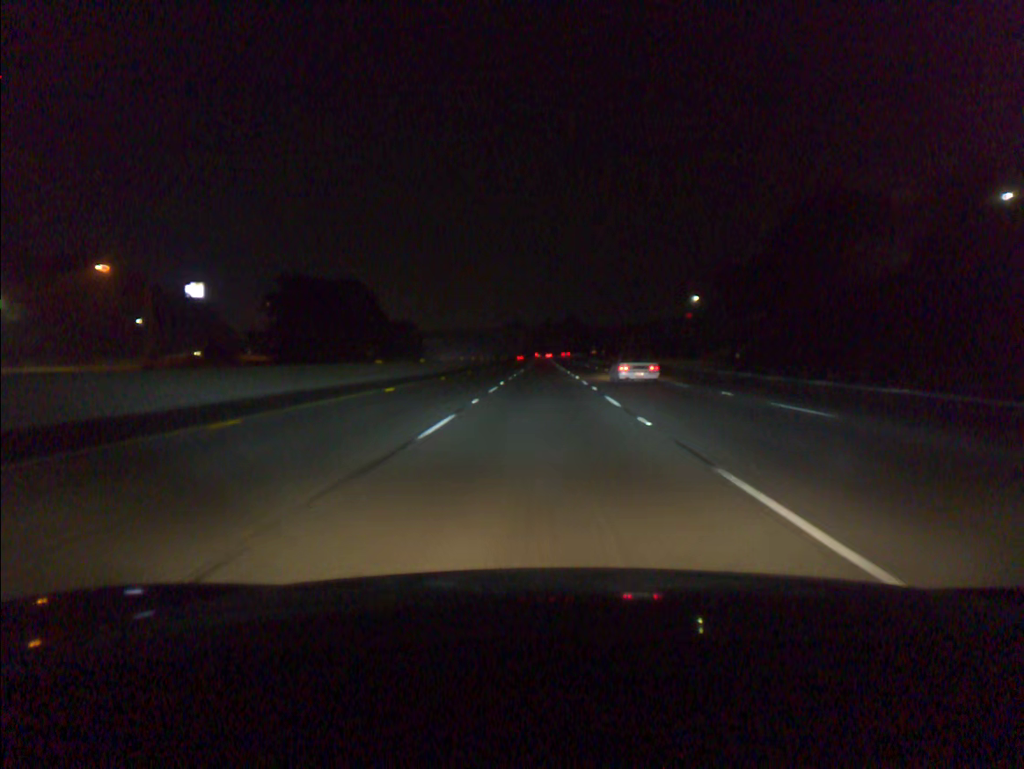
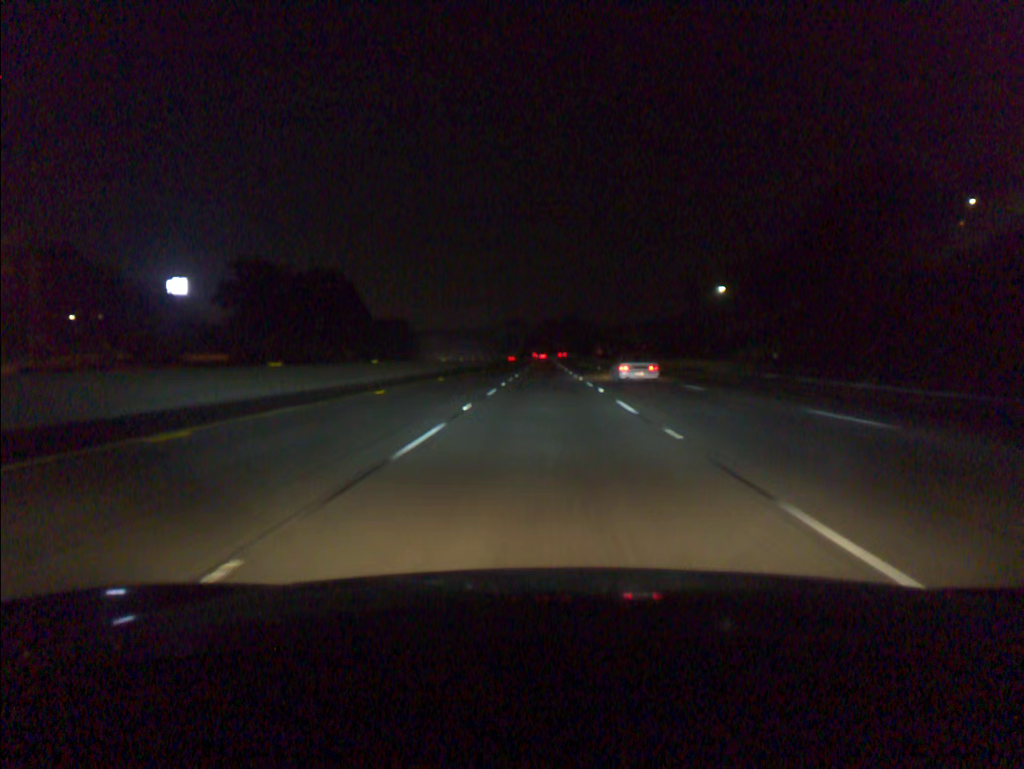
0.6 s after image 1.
(0.0, +16.8) m; 0°
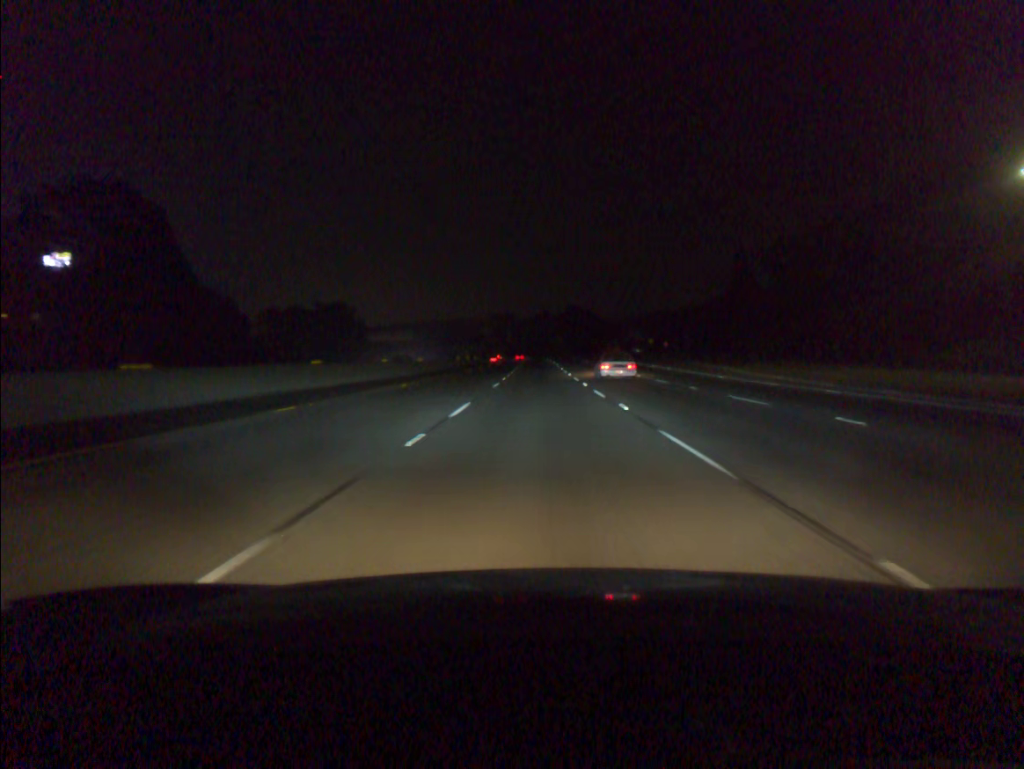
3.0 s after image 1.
(+0.3, +67.0) m; 0°
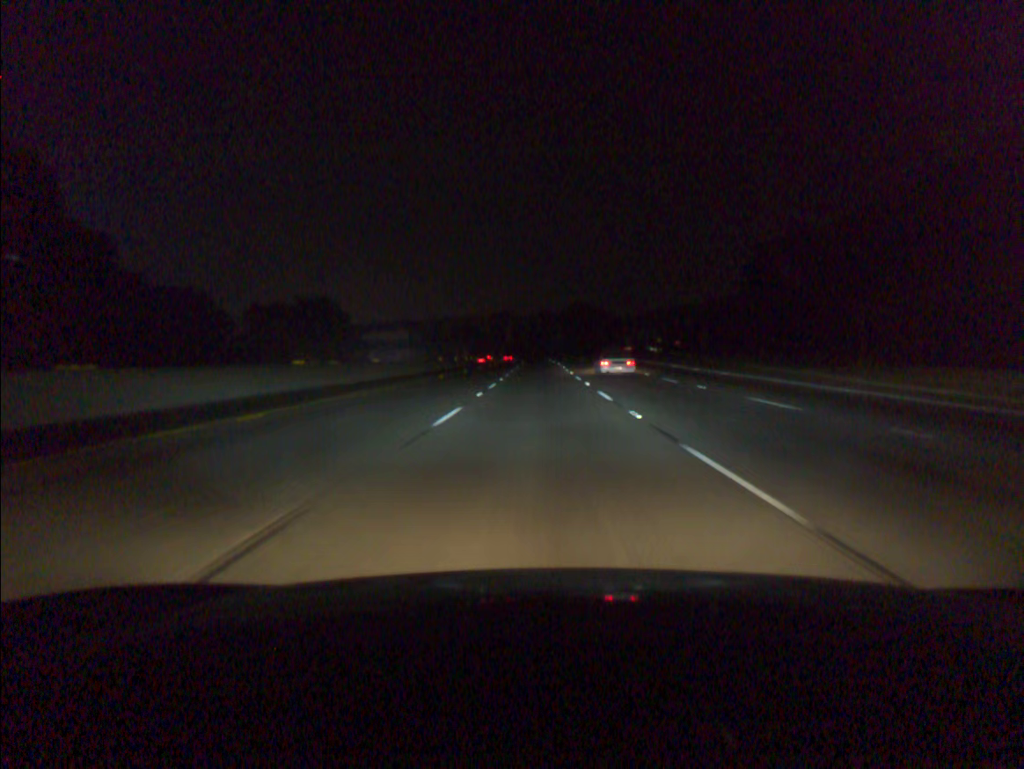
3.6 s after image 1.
(0.0, +16.8) m; 0°
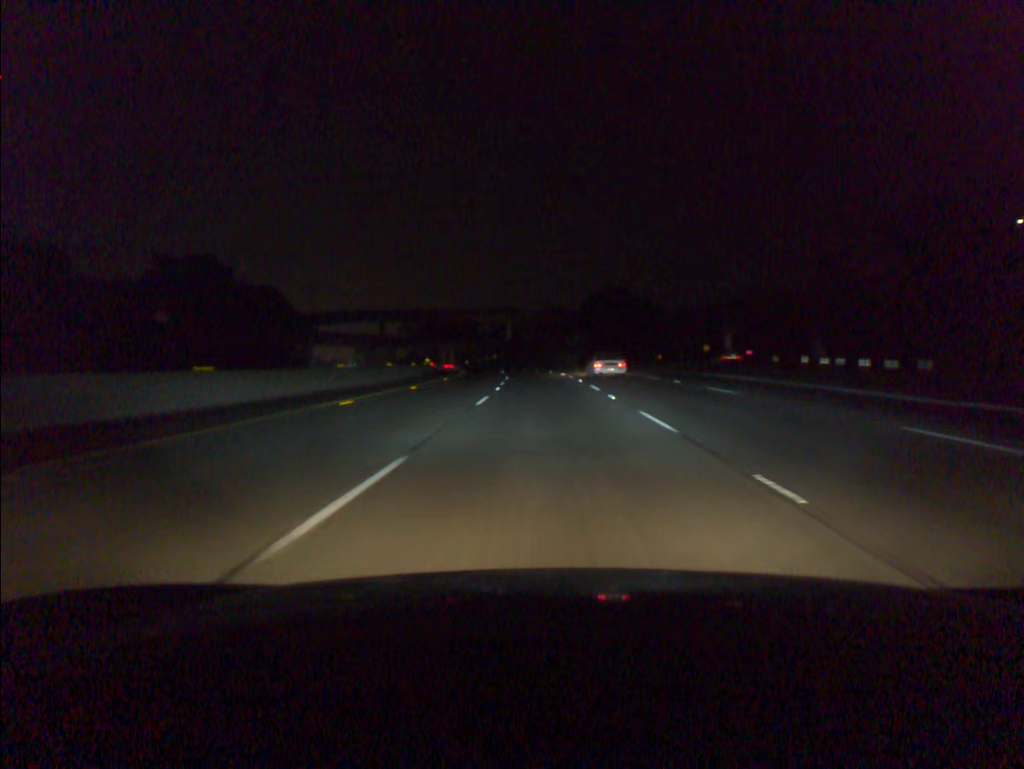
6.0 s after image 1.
(-0.4, +66.8) m; -1°
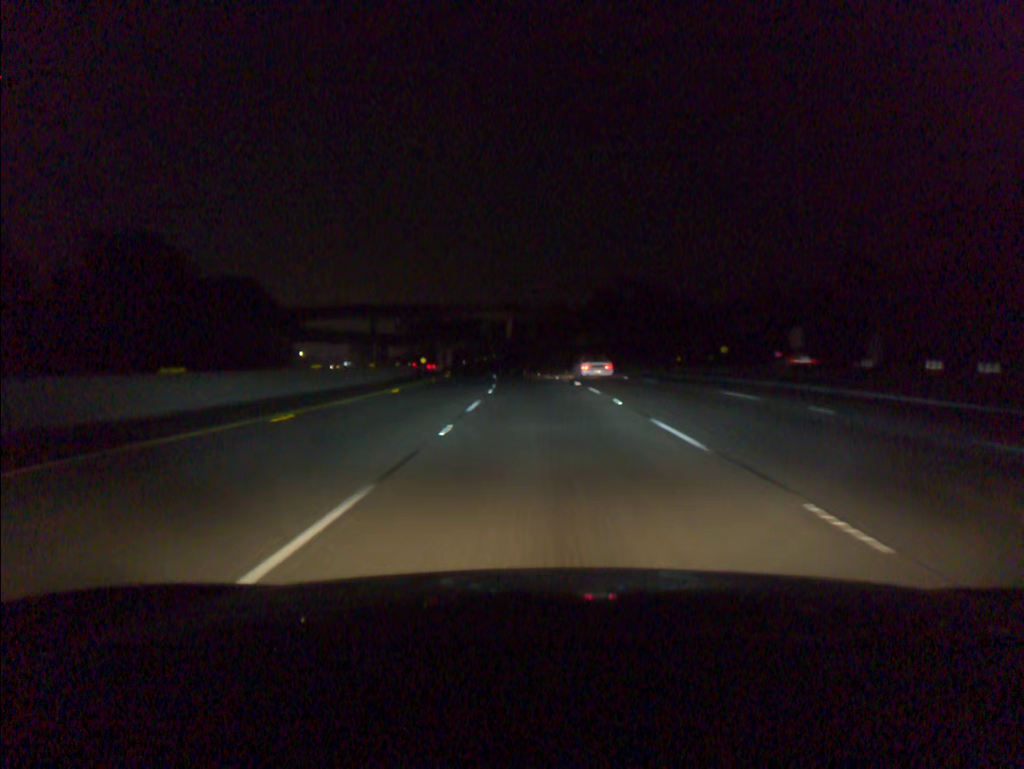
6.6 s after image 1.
(0.0, +16.7) m; 0°
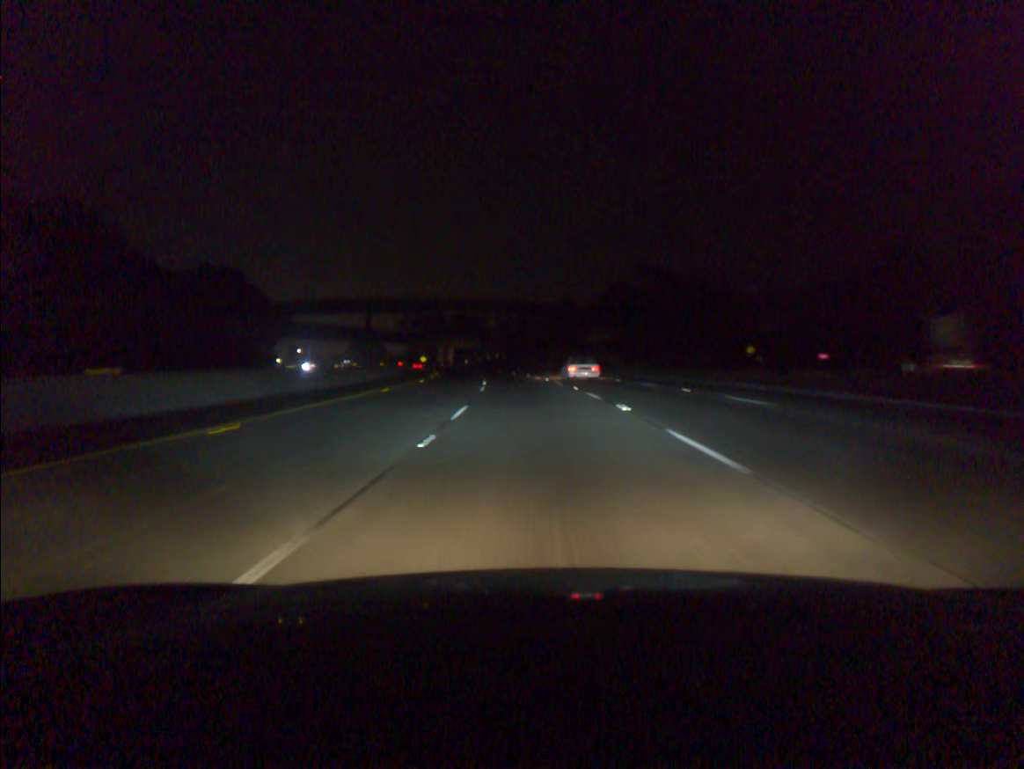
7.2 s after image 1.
(-0.1, +16.7) m; -1°
